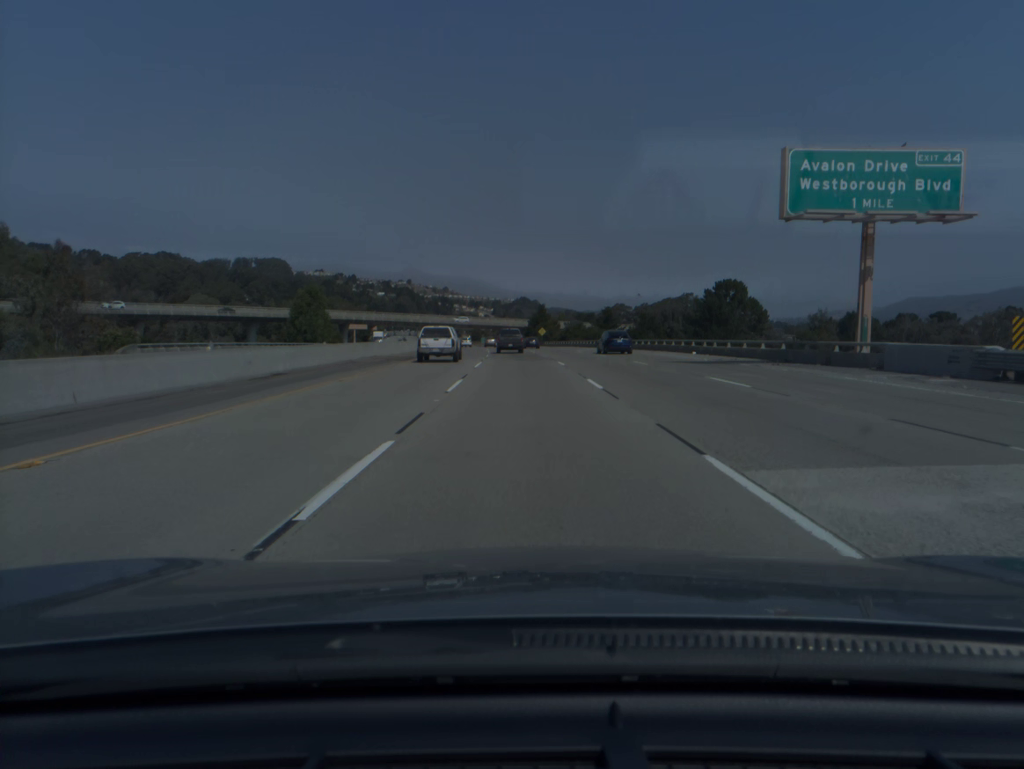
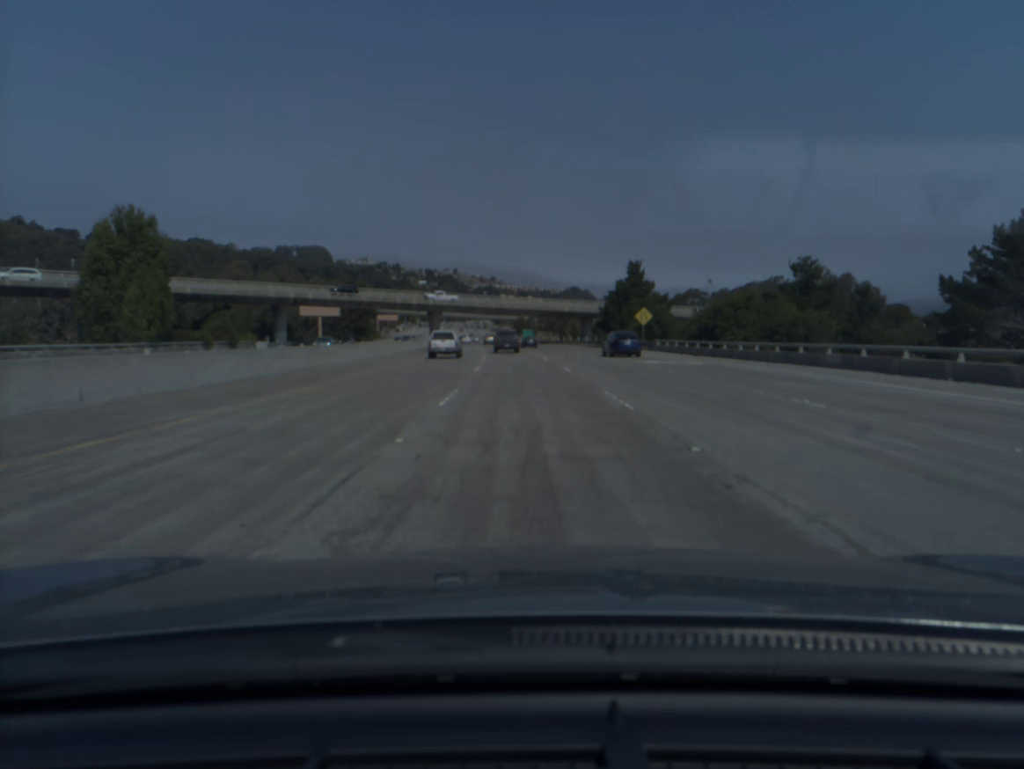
(-2.8, +92.3) m; -3°
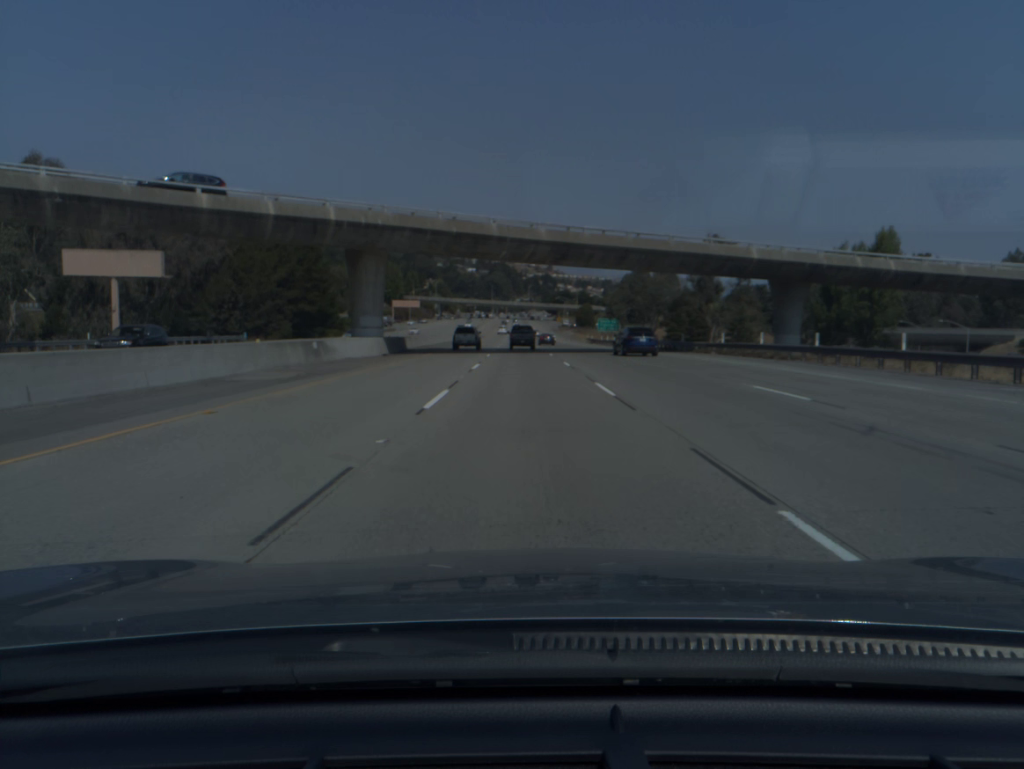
(-3.5, +93.2) m; -4°
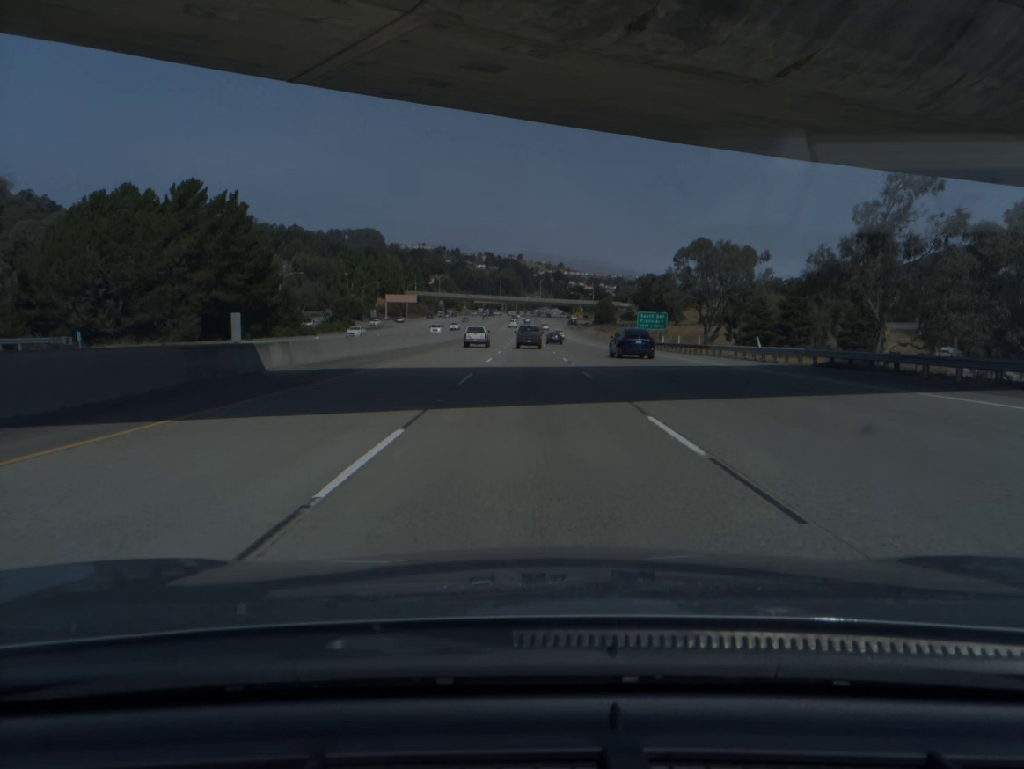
(-0.3, +37.2) m; -1°
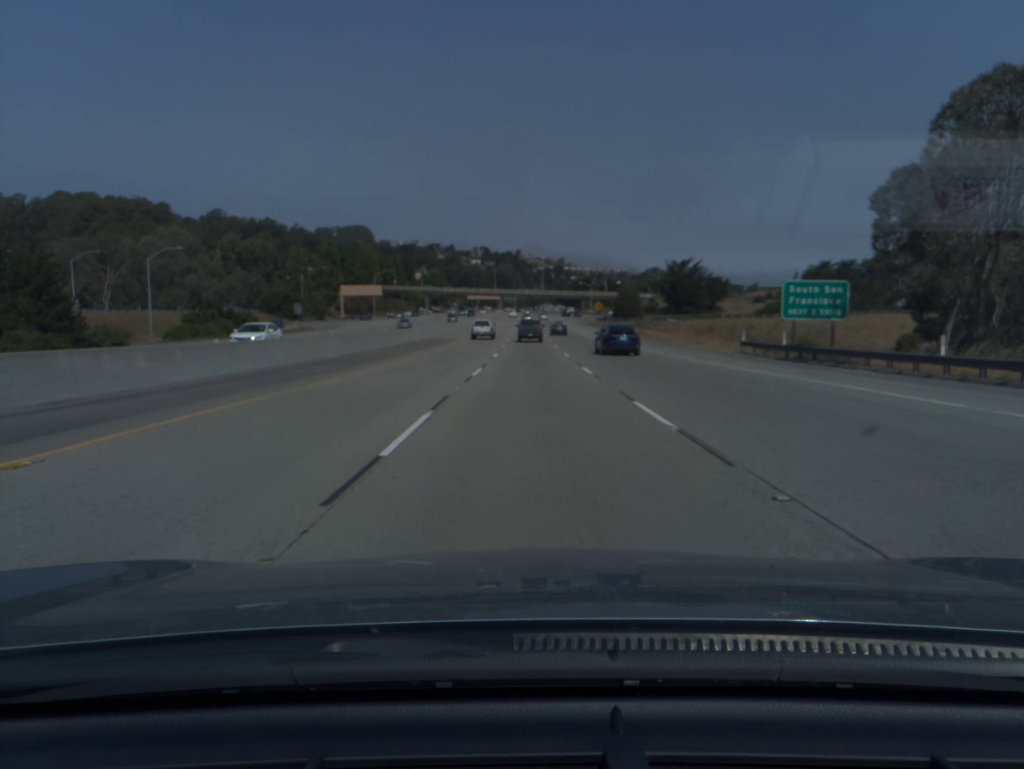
(-0.1, +55.6) m; 0°
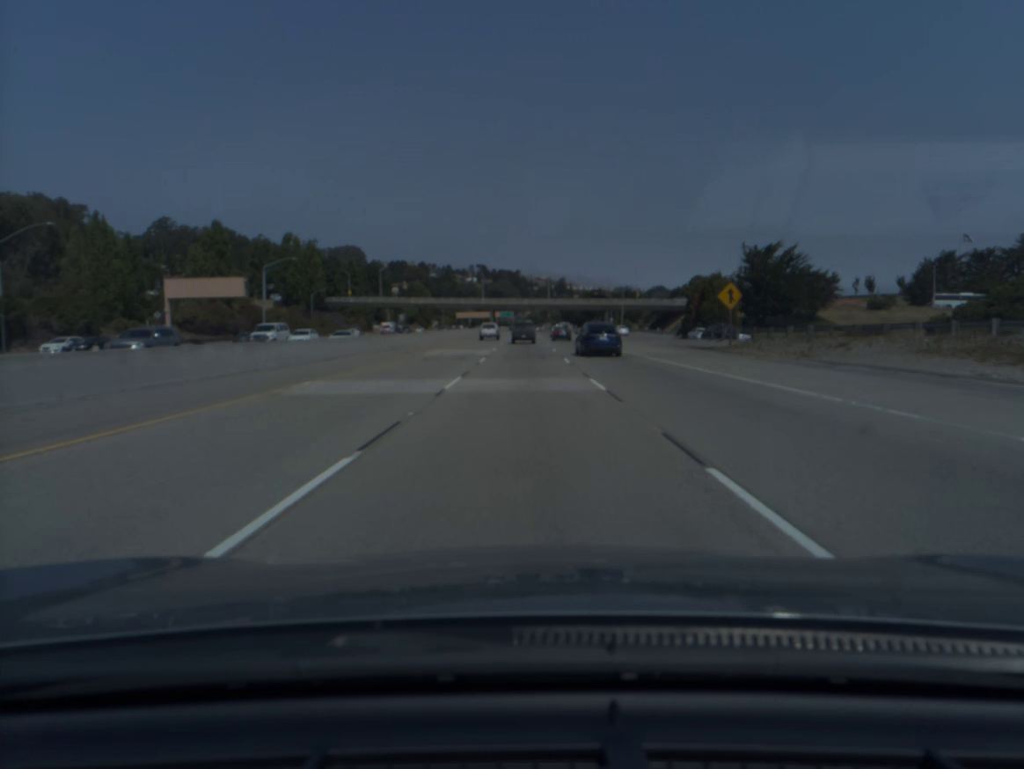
(+0.4, +93.5) m; 0°
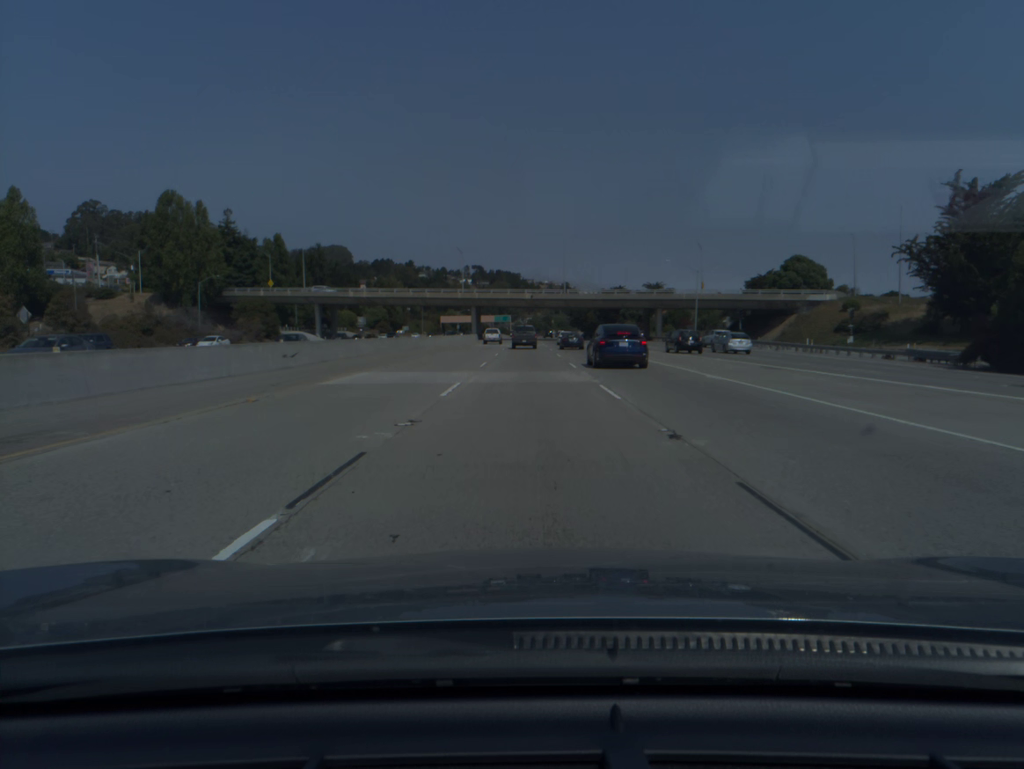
(-0.2, +74.4) m; 0°
